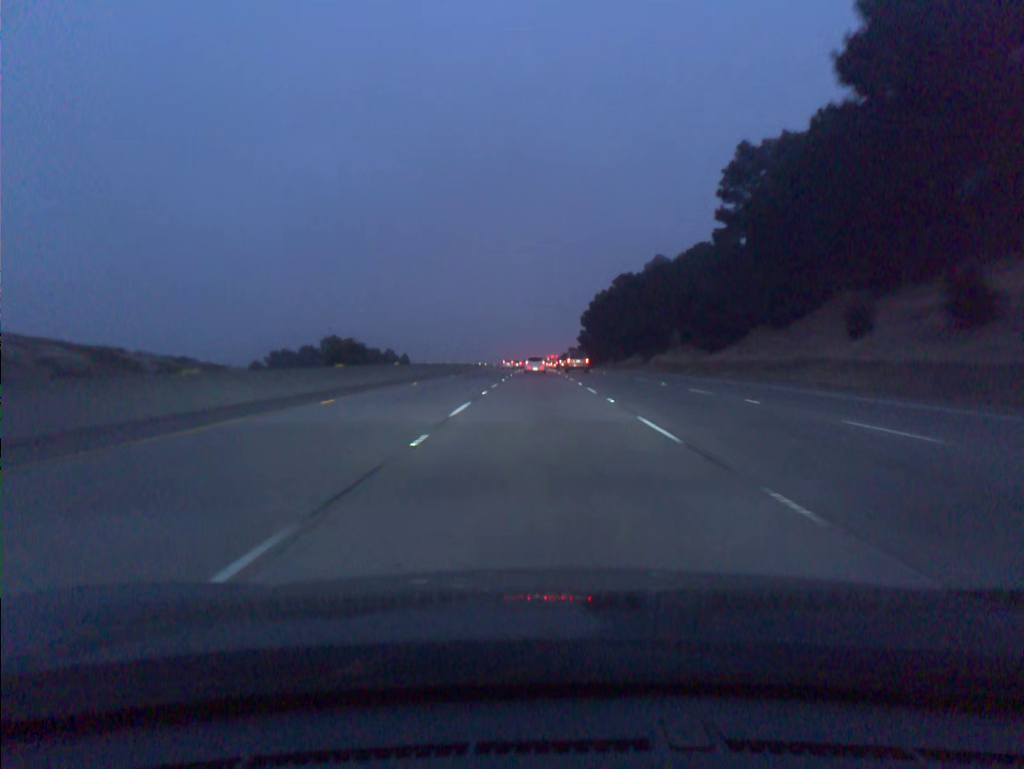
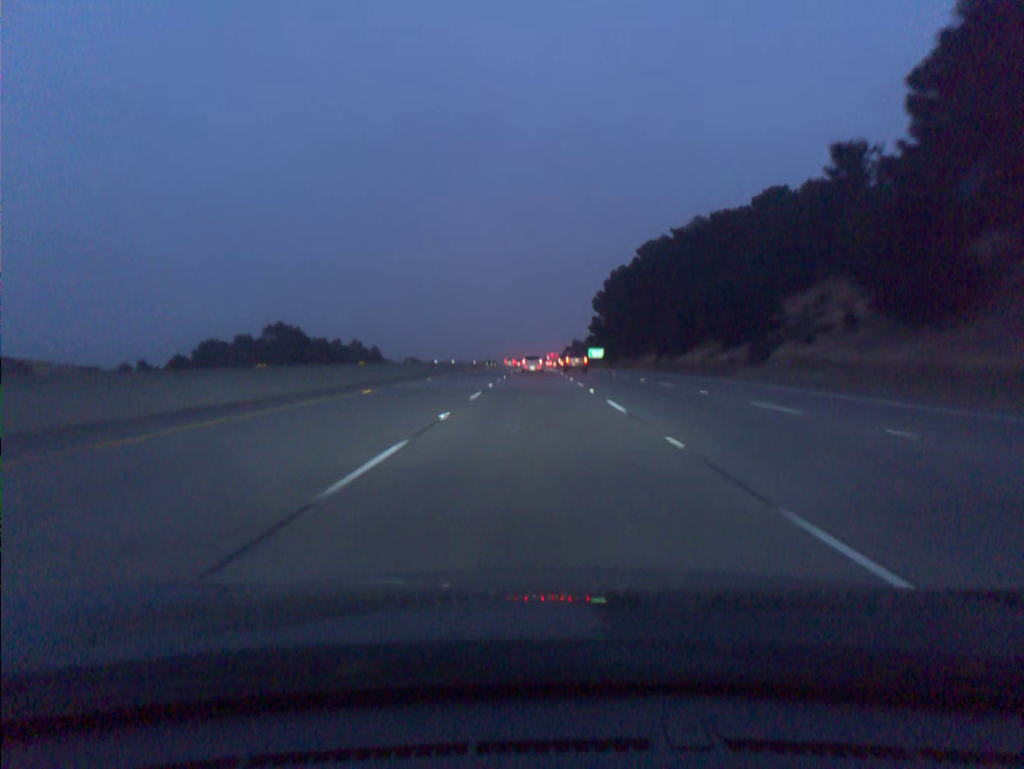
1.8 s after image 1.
(0.0, +53.1) m; 0°
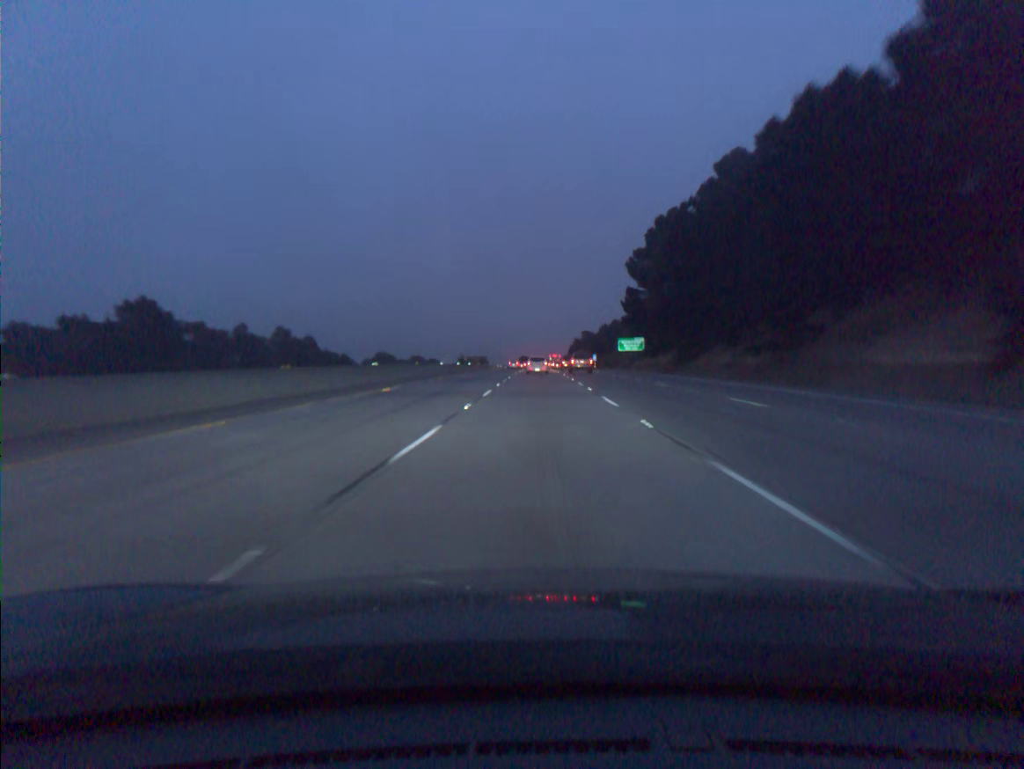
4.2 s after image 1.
(-0.1, +70.4) m; 0°
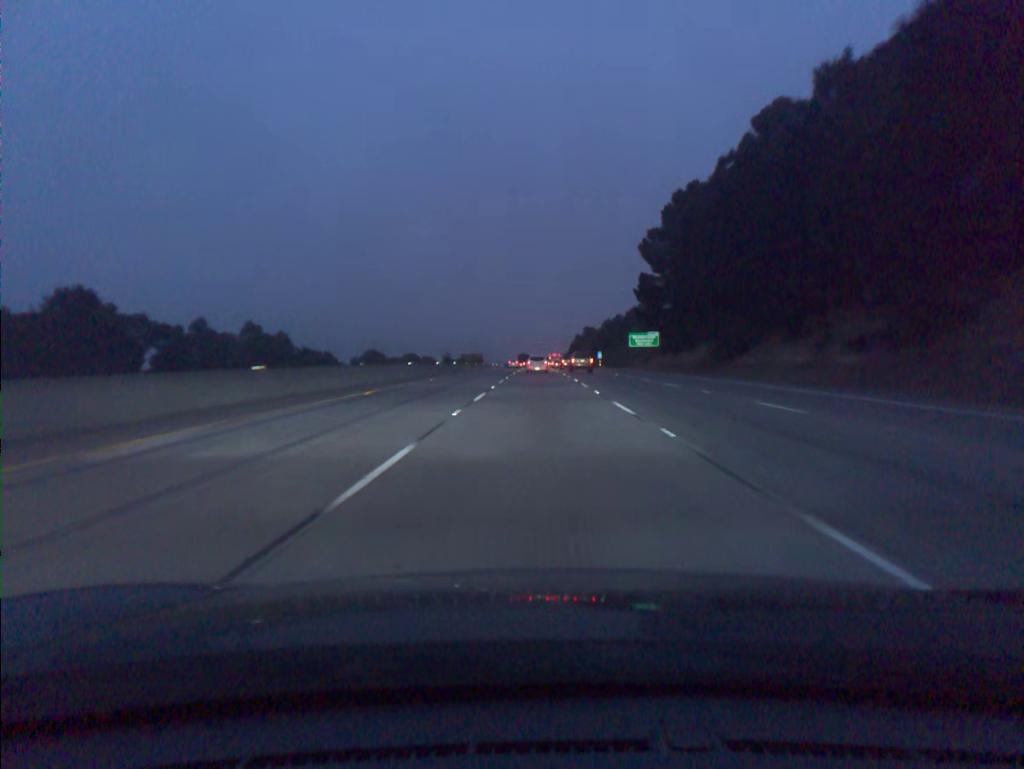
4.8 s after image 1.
(0.0, +17.5) m; 0°
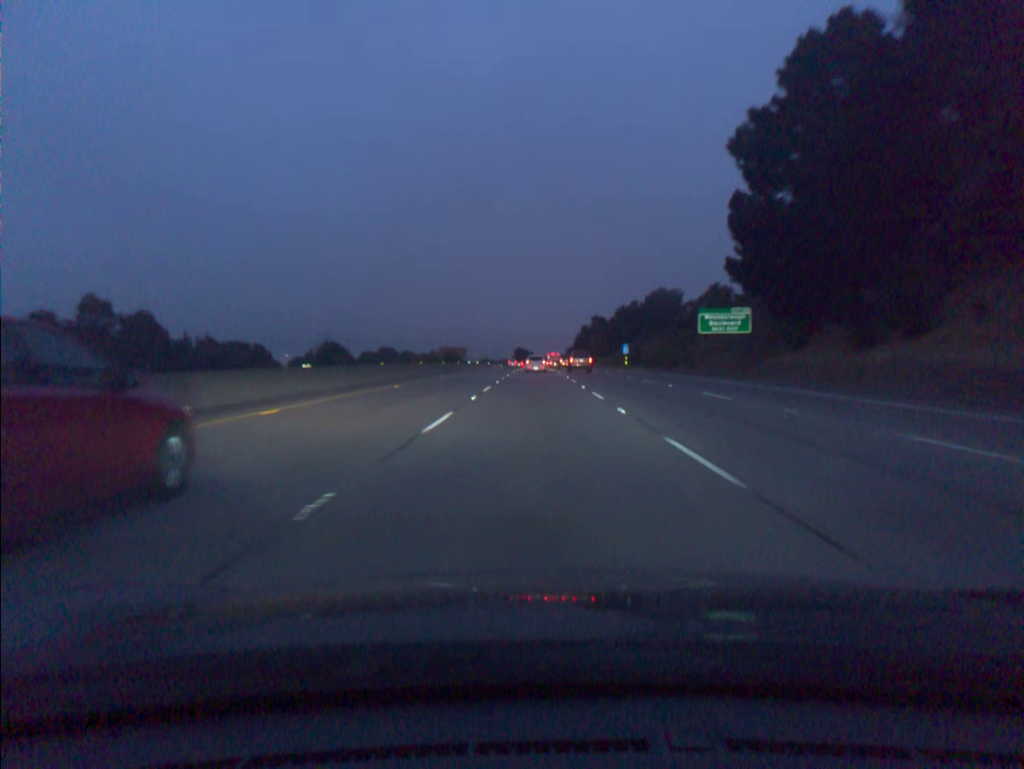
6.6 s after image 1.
(0.0, +52.6) m; 0°
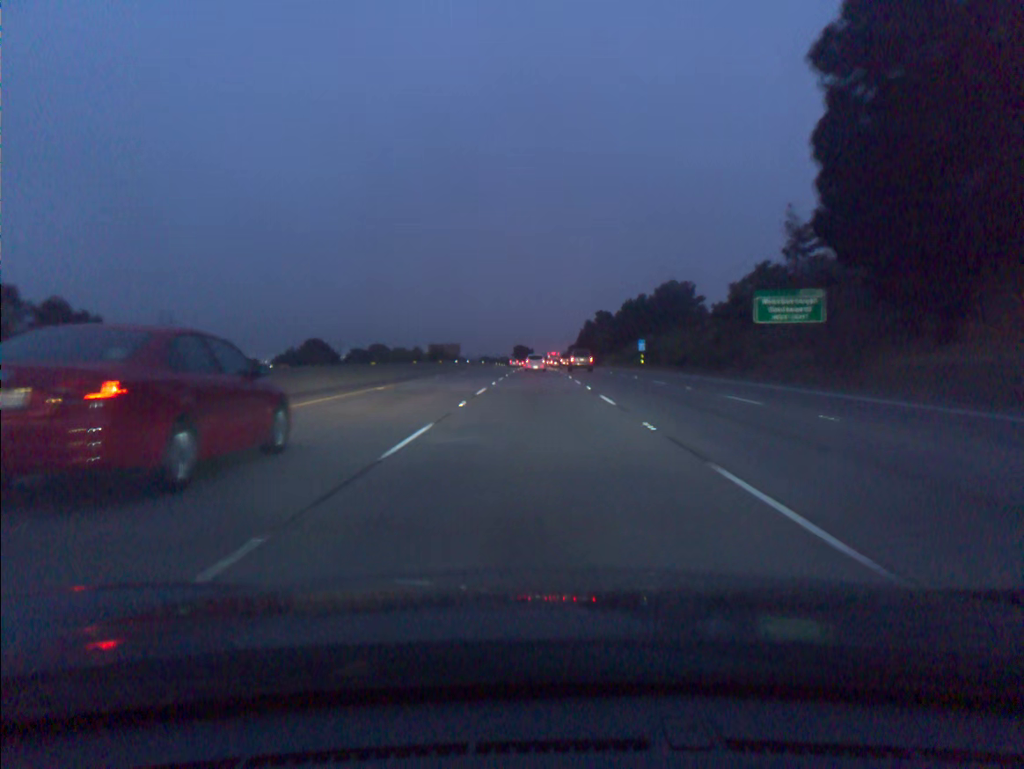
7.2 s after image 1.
(0.0, +17.6) m; 0°
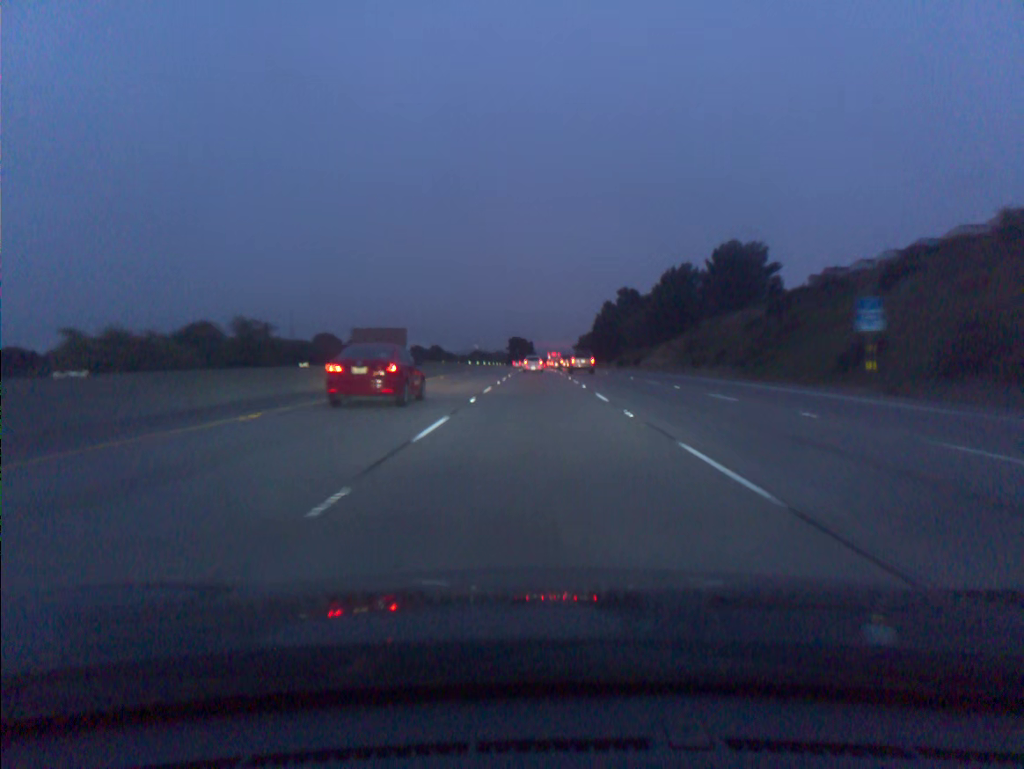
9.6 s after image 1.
(0.0, +71.1) m; 0°
